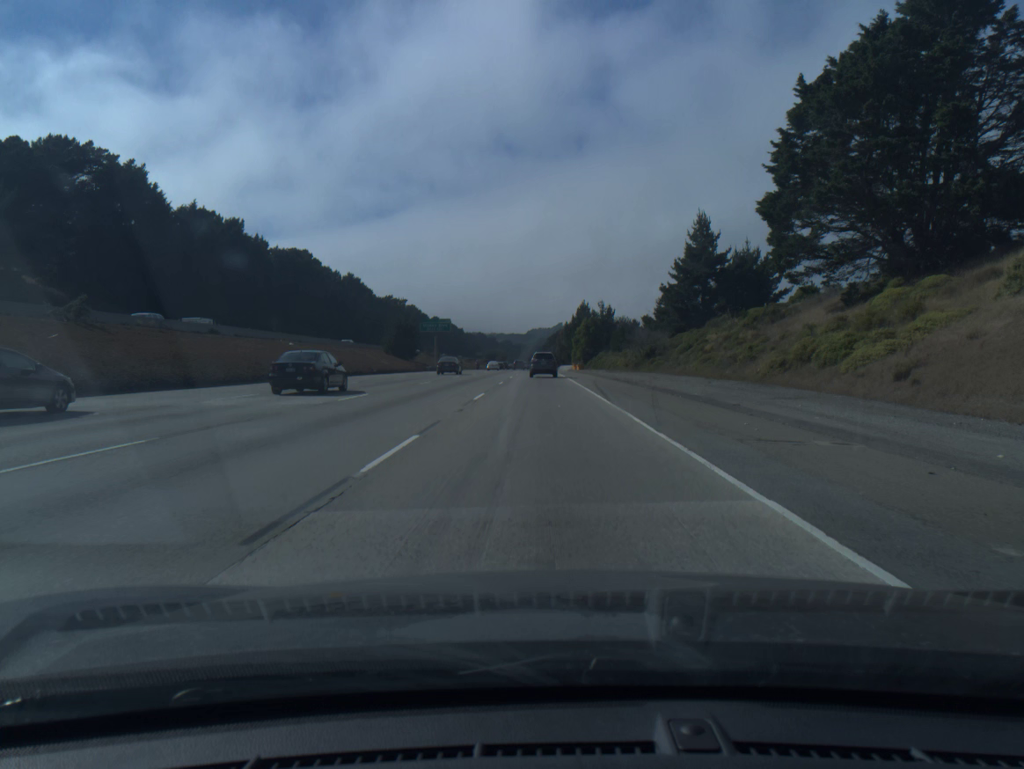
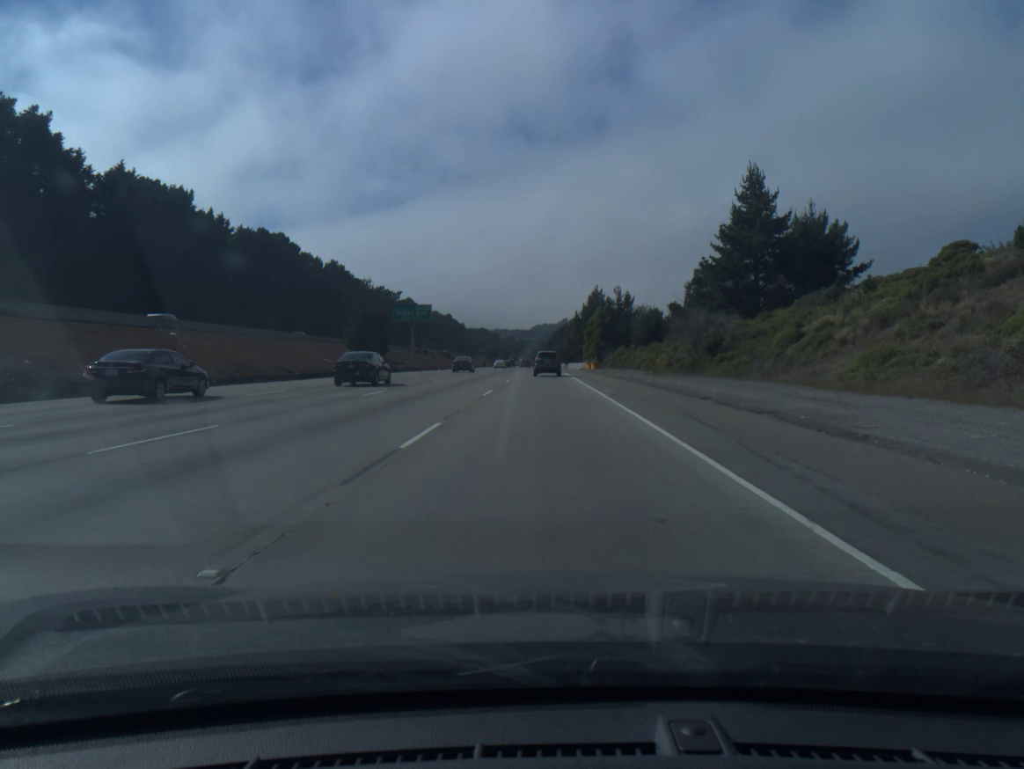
(0.0, +26.9) m; 0°
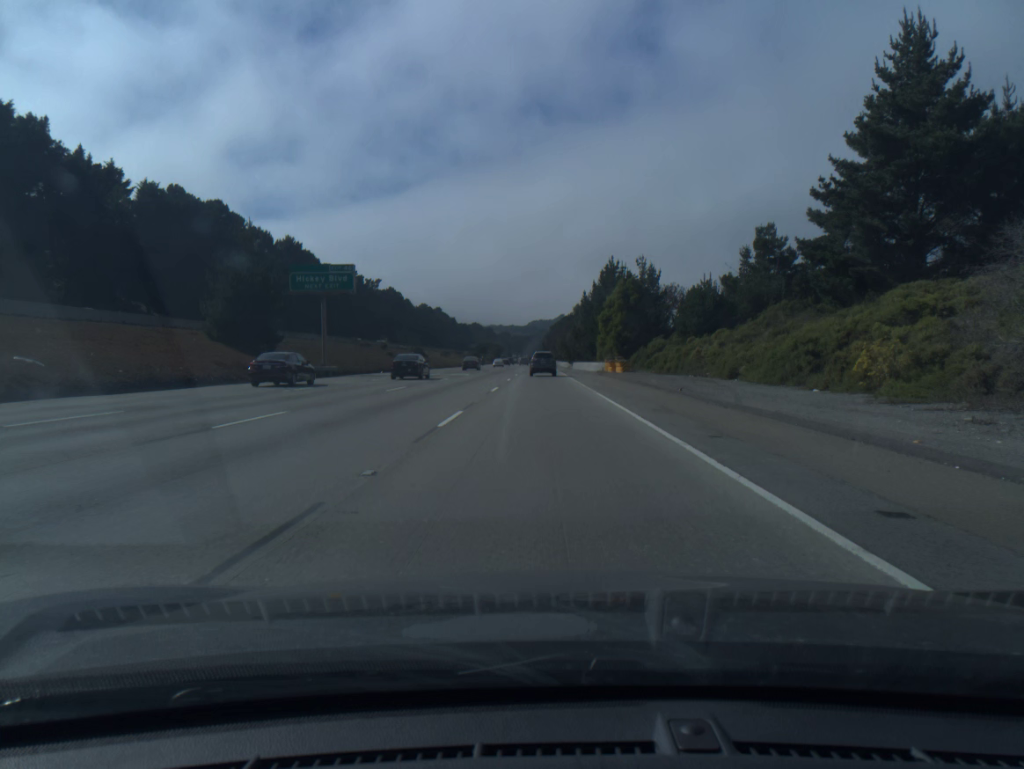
(0.0, +40.3) m; 0°
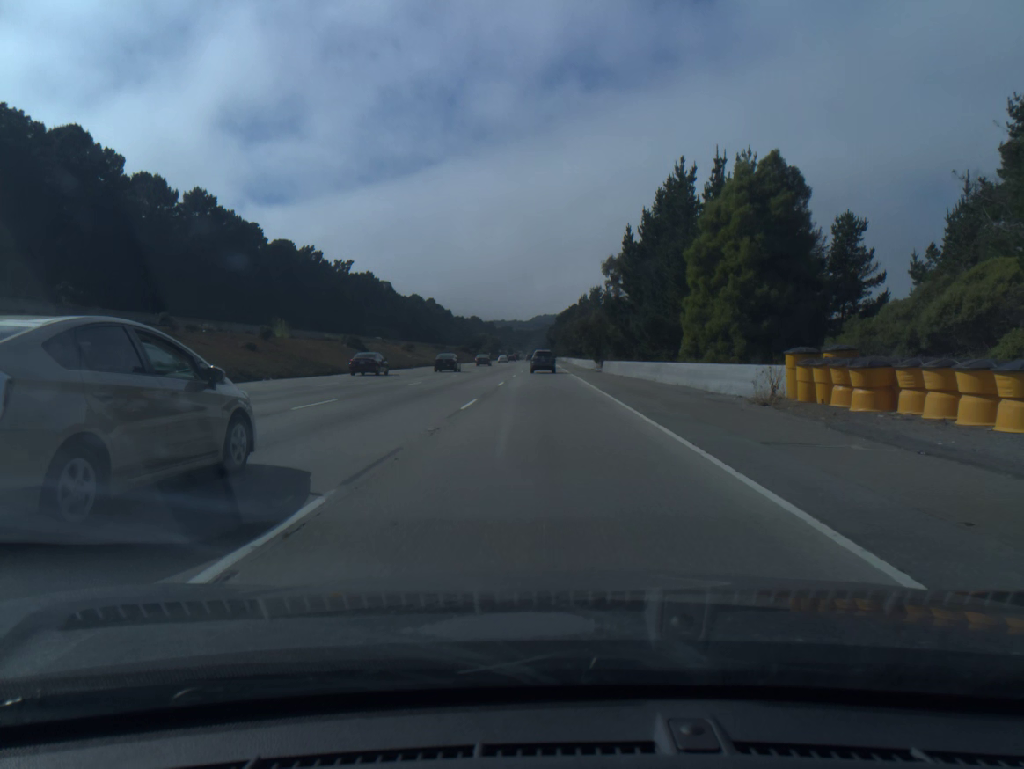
(0.0, +54.6) m; 0°
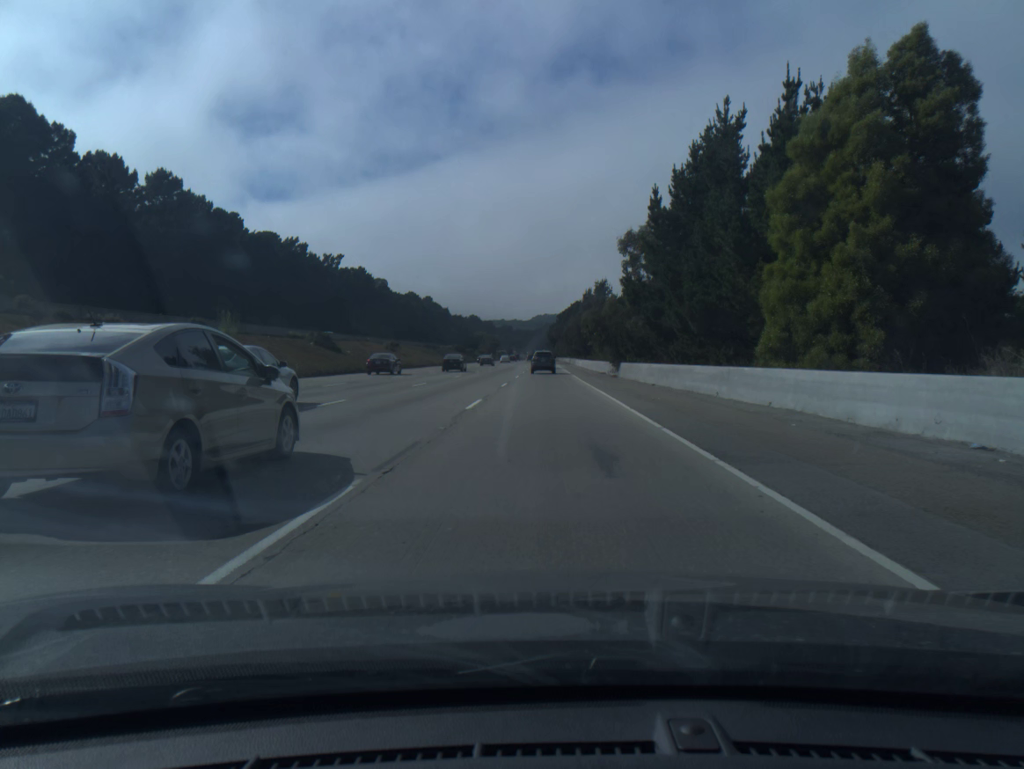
(0.0, +13.9) m; 0°
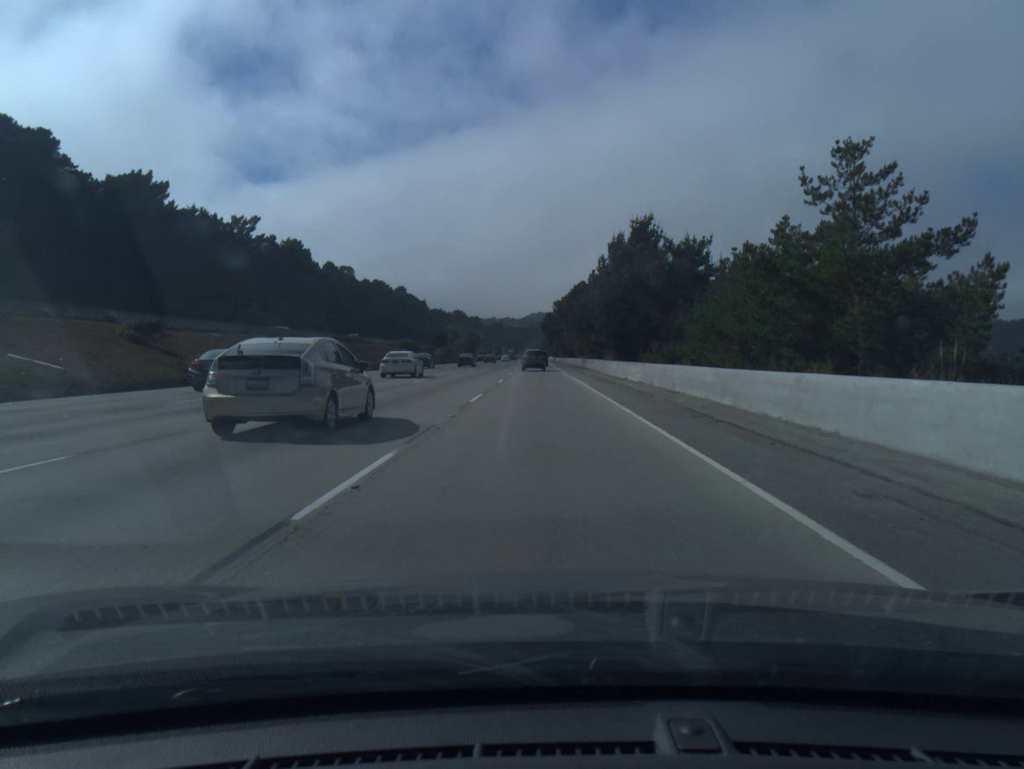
(+0.4, +70.9) m; +1°
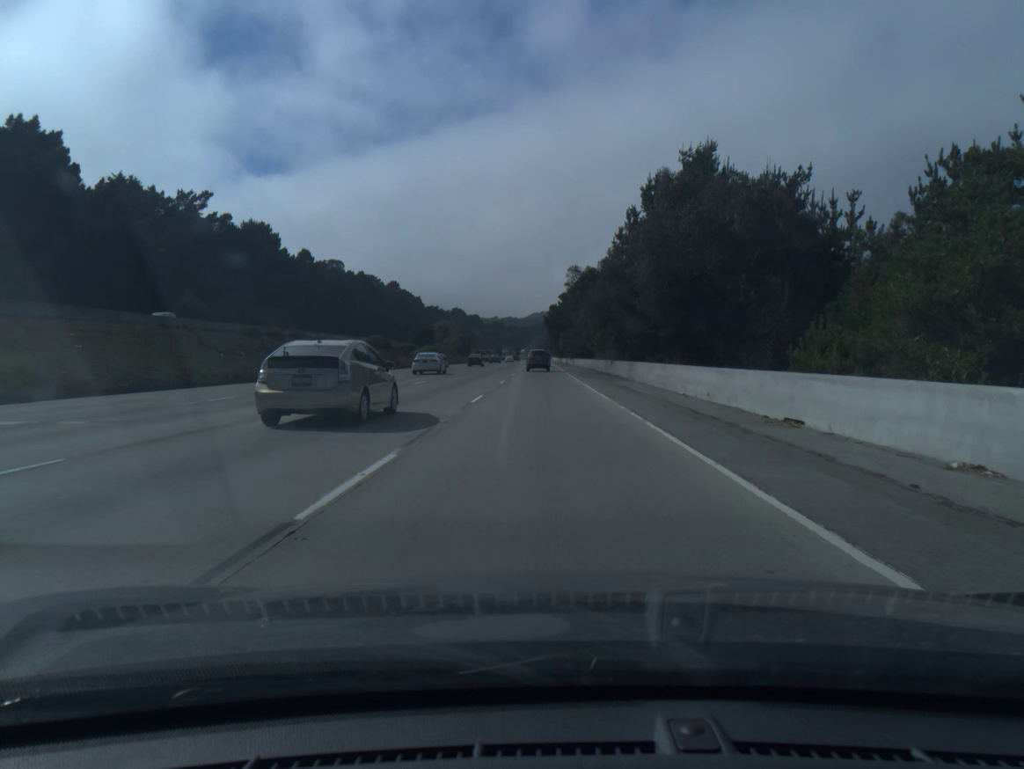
(-0.1, +29.2) m; 0°
